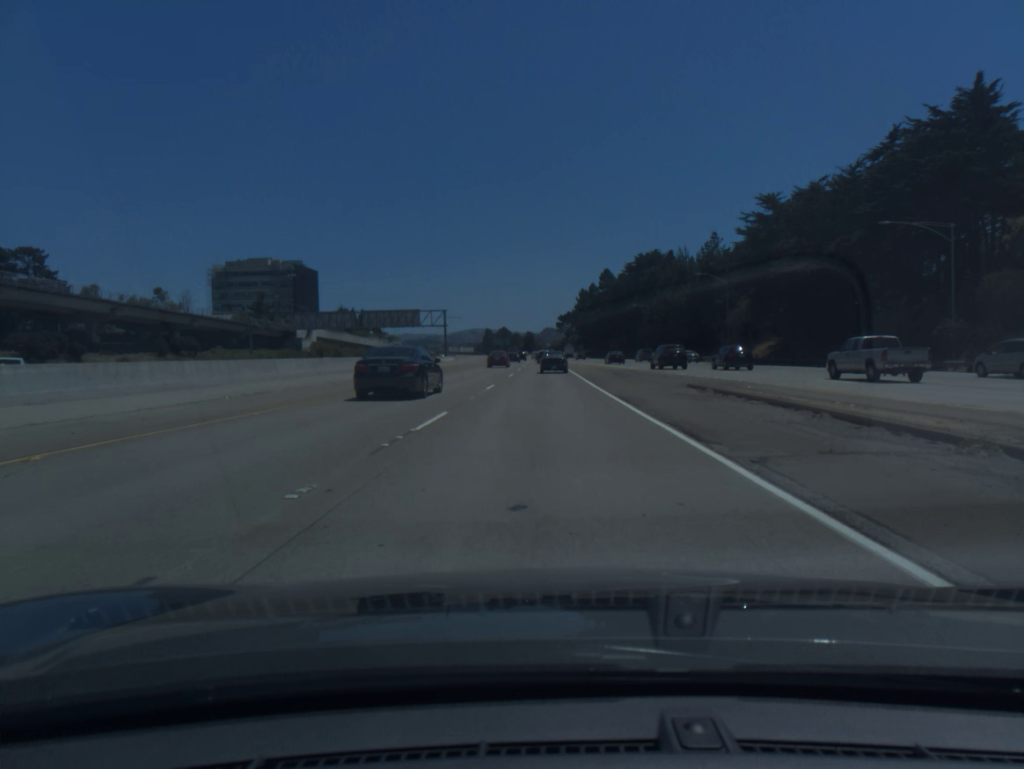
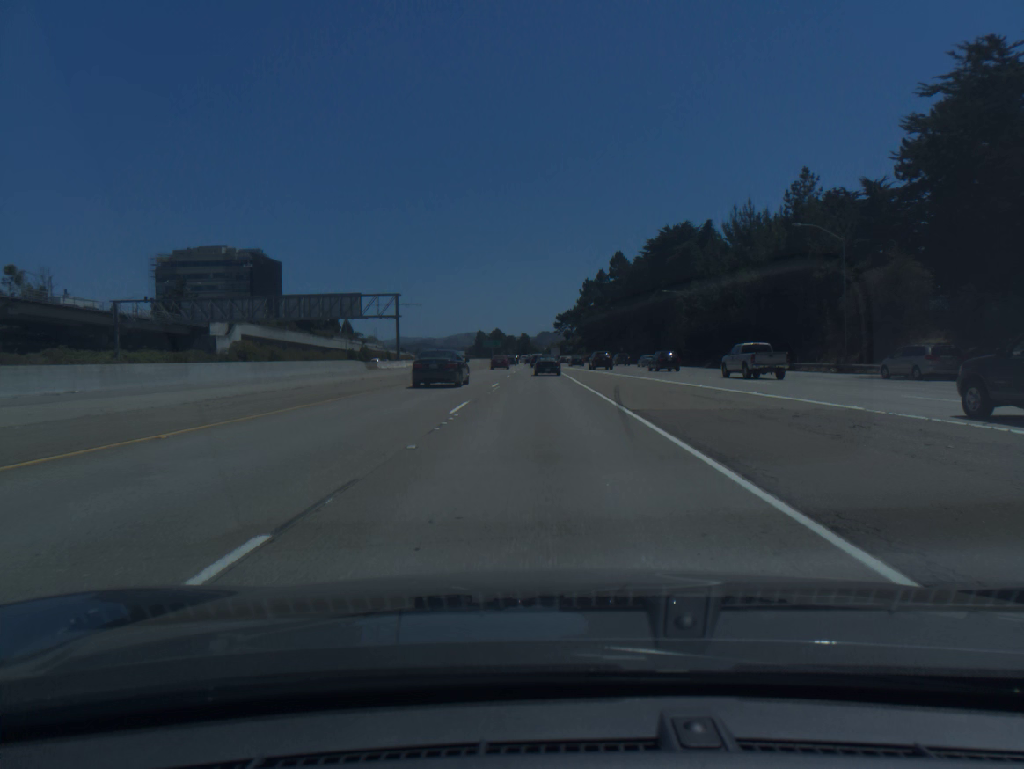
(+0.1, +41.1) m; 0°
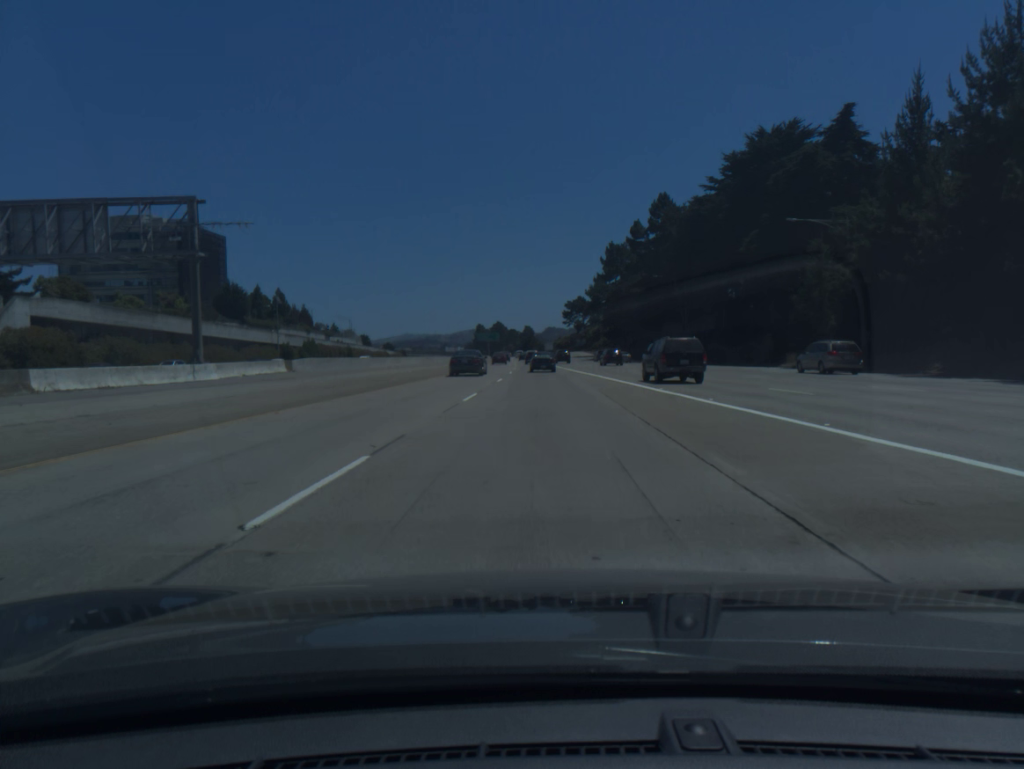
(-0.1, +55.2) m; 0°
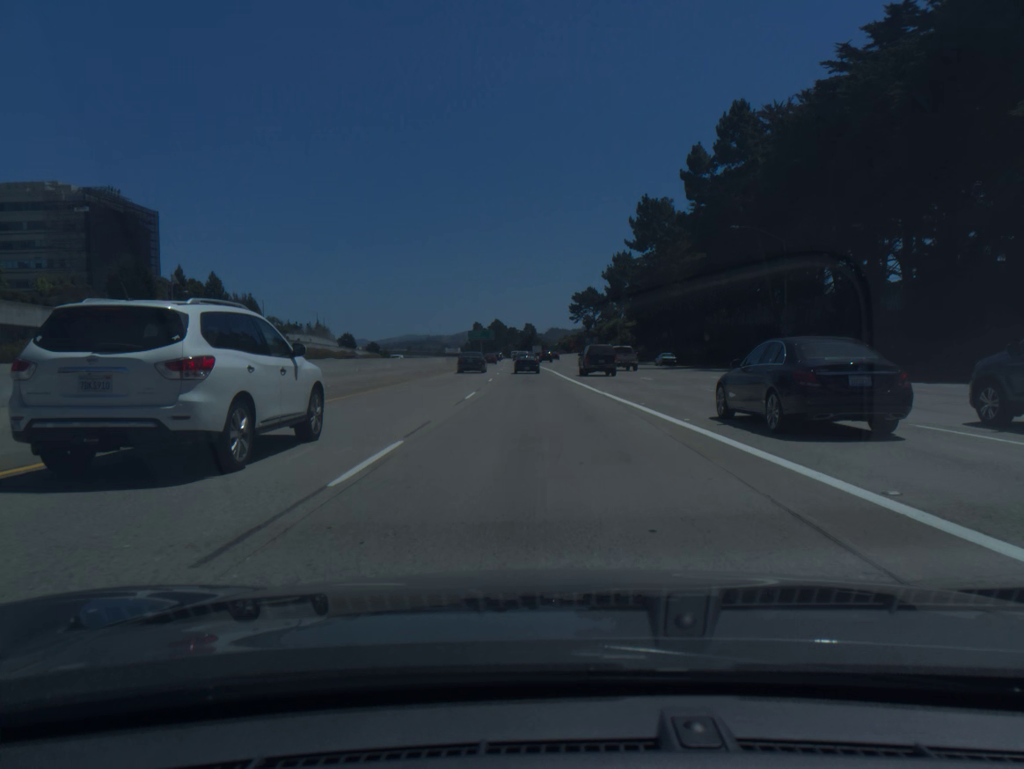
(0.0, +41.9) m; 0°
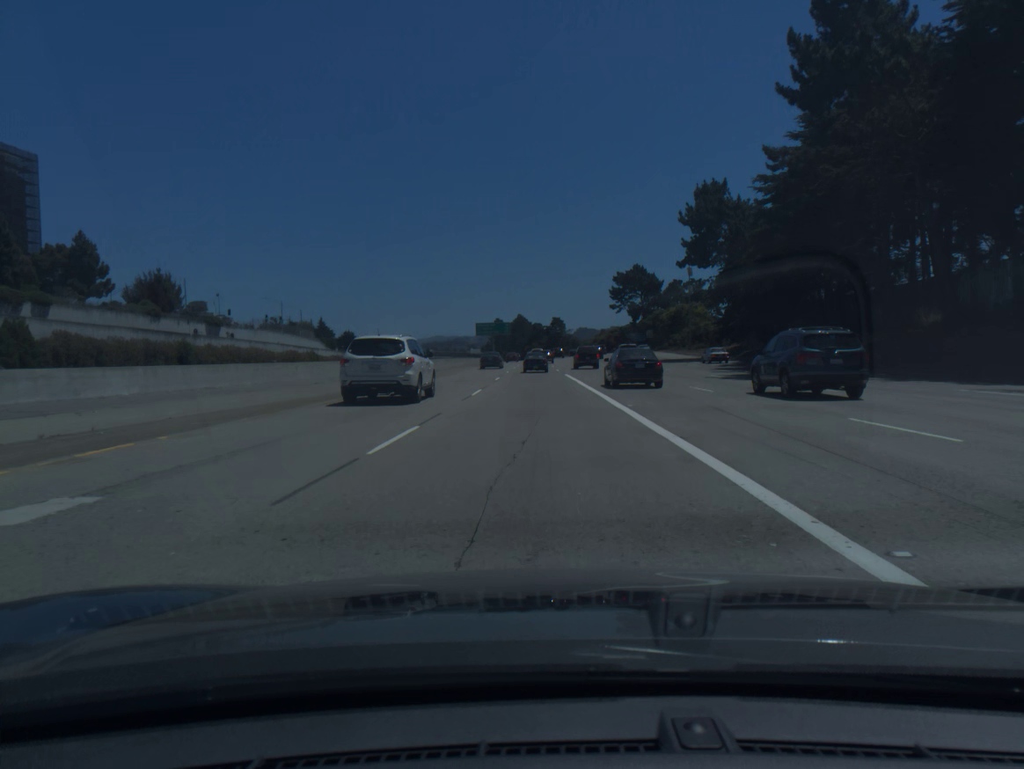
(-0.8, +56.2) m; -2°
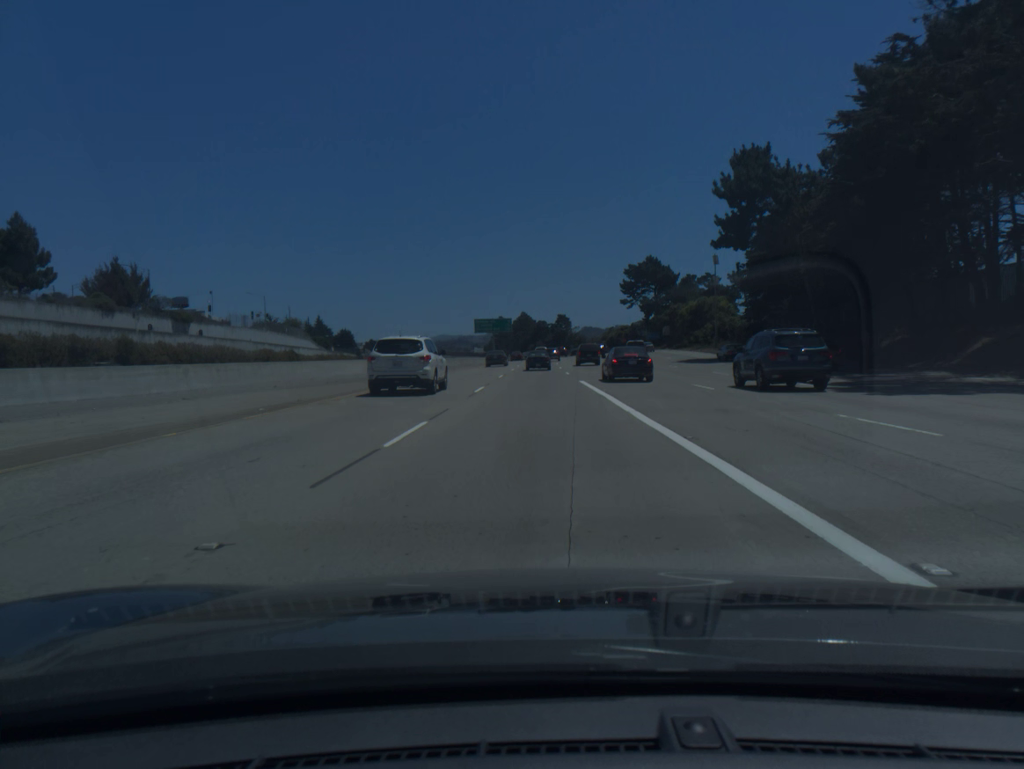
(-0.1, +14.1) m; 0°
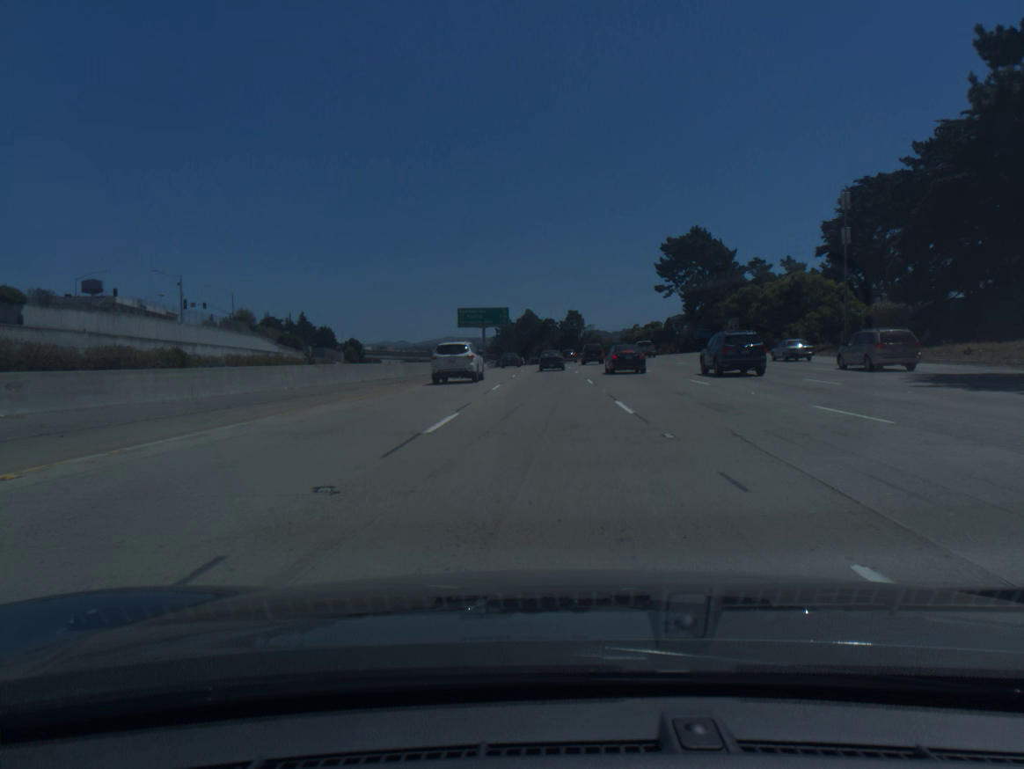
(-0.3, +42.4) m; -1°
